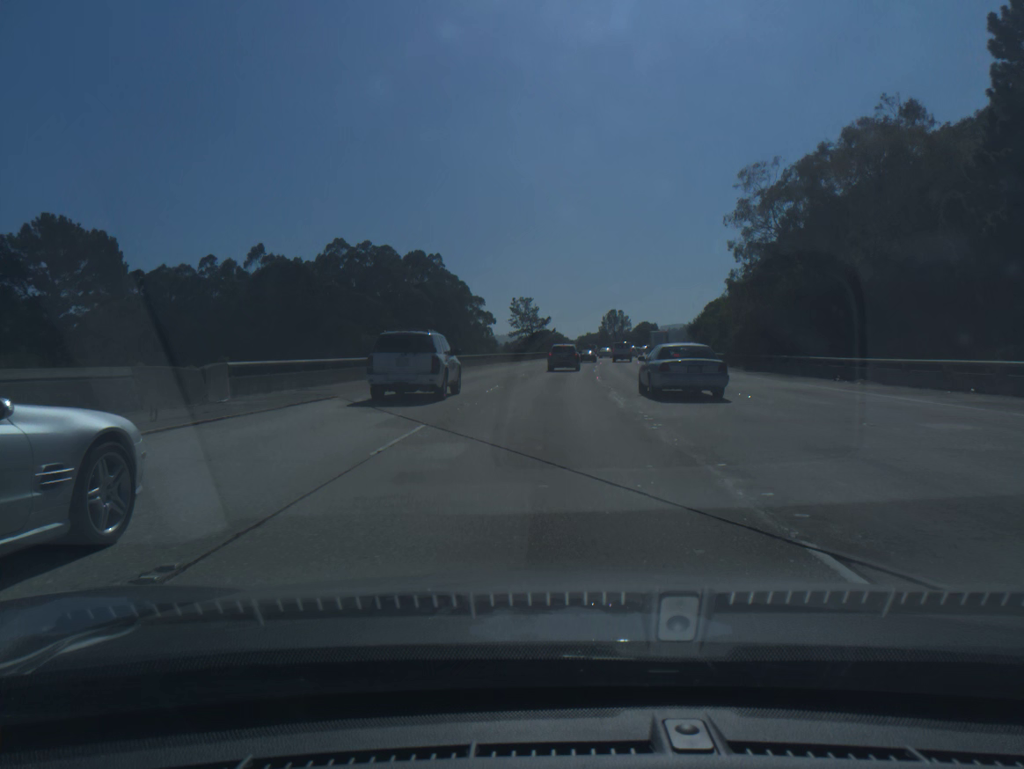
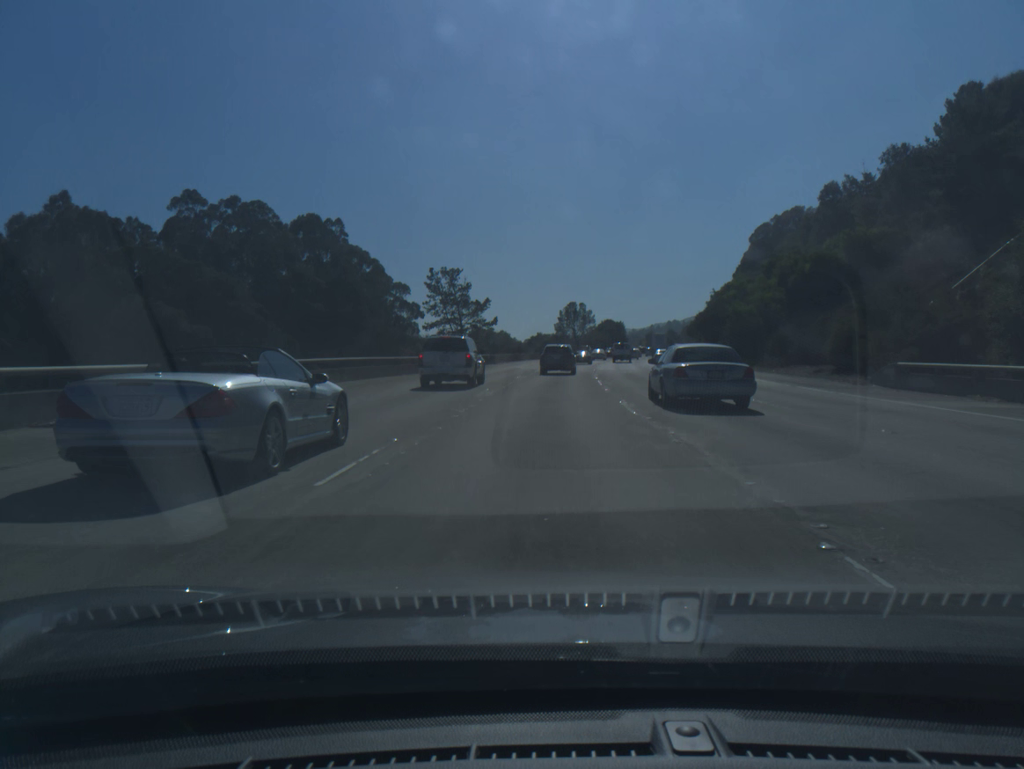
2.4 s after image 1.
(+1.5, +45.7) m; +4°
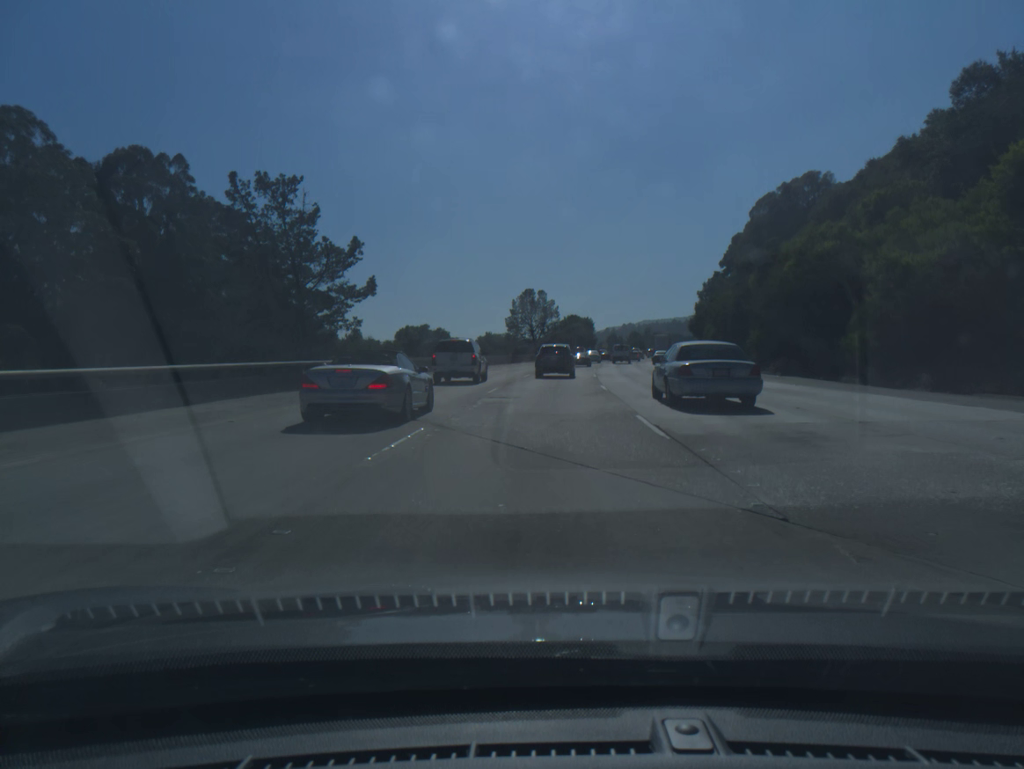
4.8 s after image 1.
(+1.3, +41.9) m; +3°
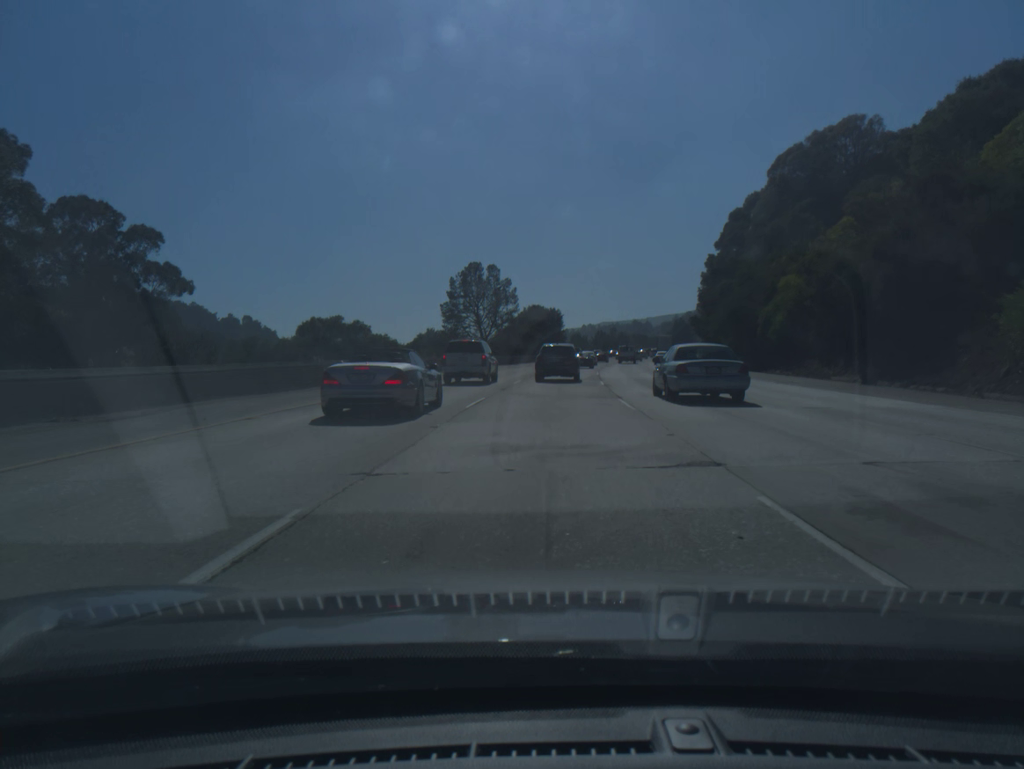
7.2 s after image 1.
(+1.0, +38.4) m; +3°
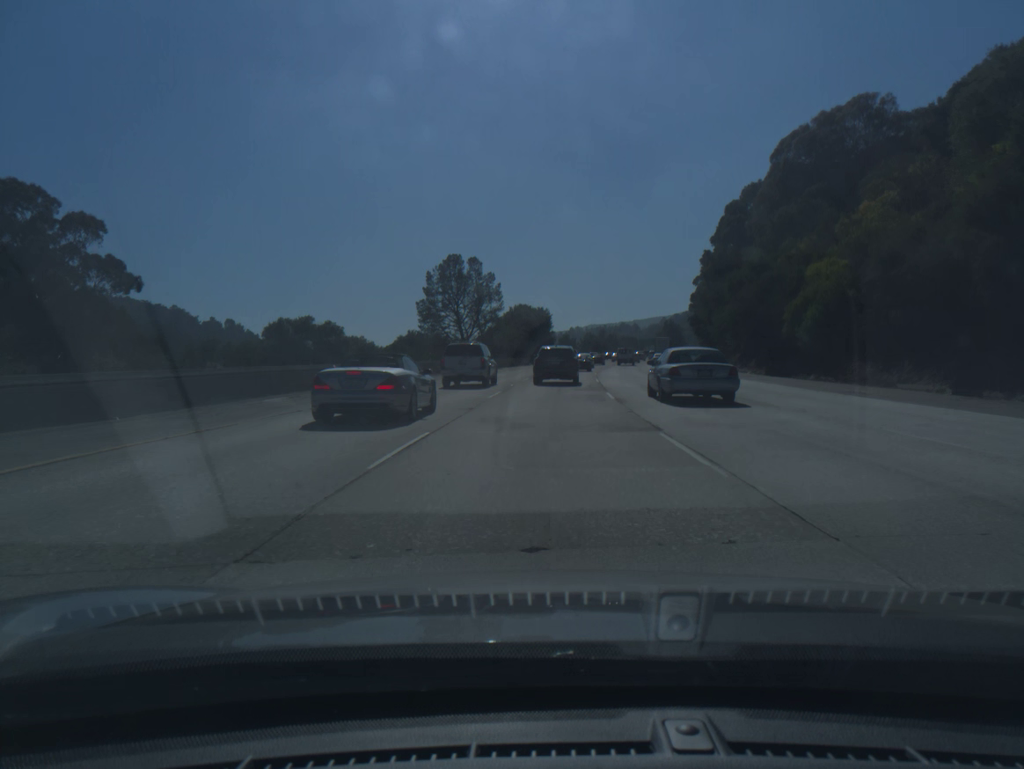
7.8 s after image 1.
(+0.1, +9.0) m; +1°
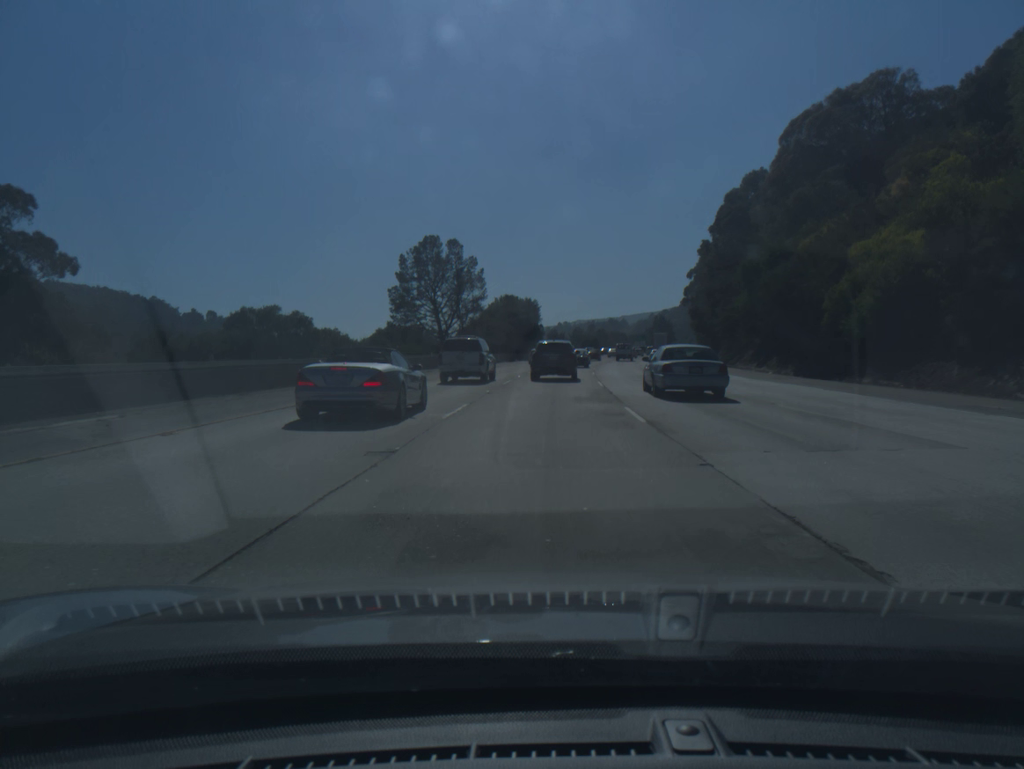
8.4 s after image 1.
(+0.1, +8.8) m; +1°
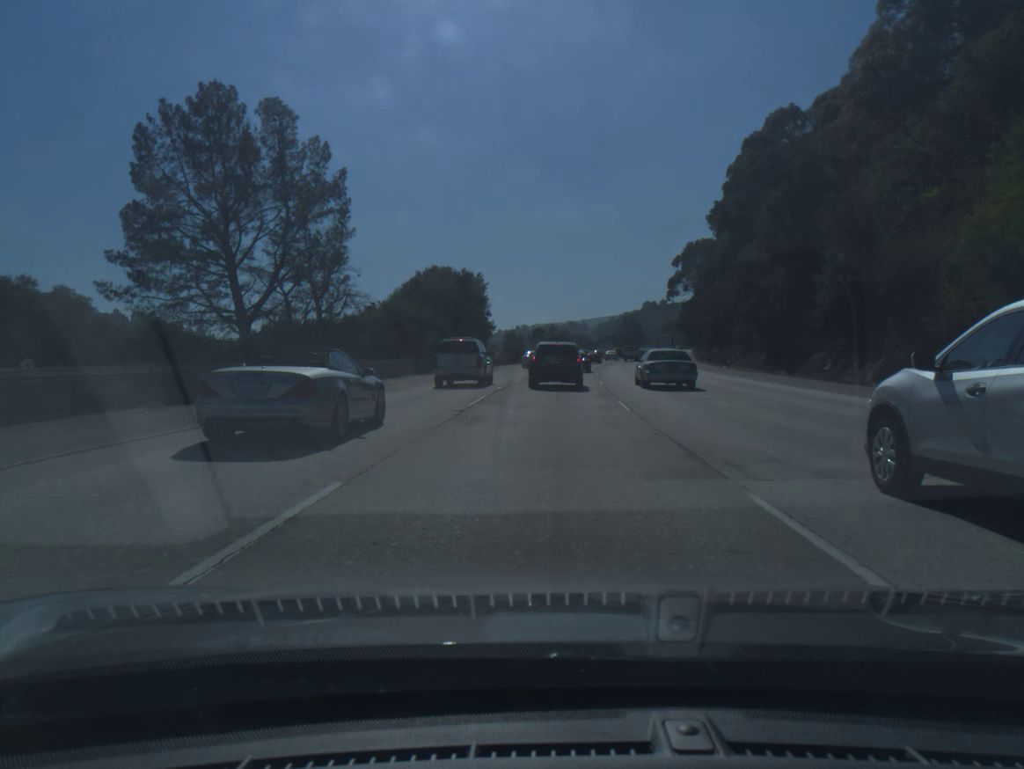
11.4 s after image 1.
(+1.1, +40.2) m; +3°
